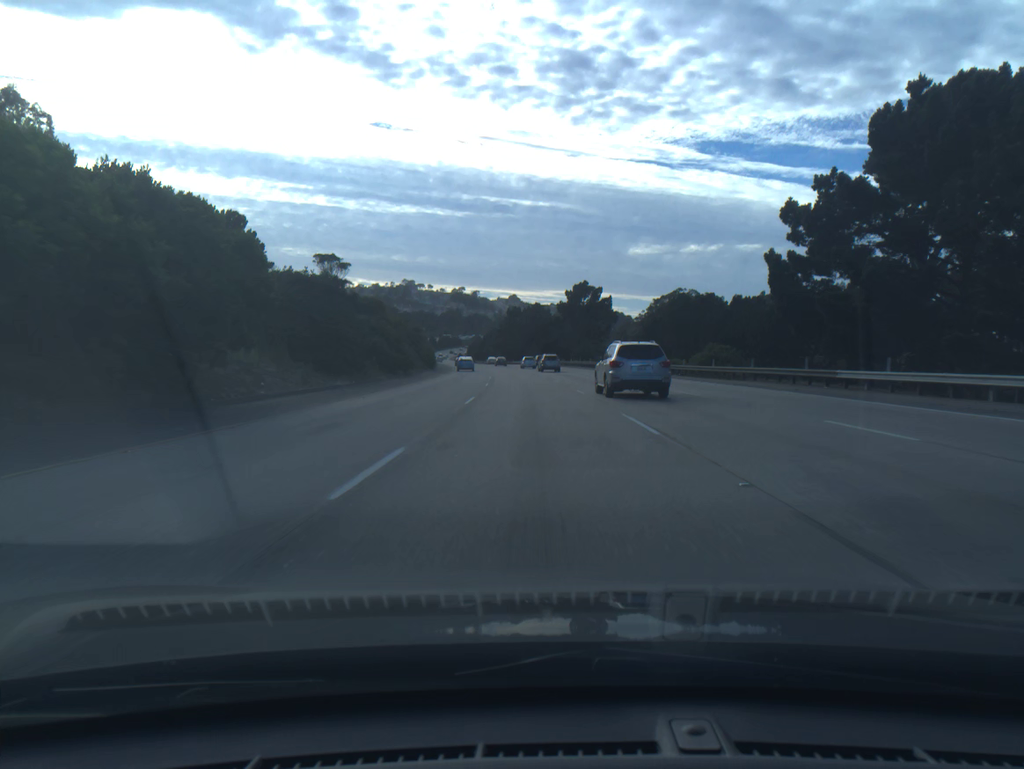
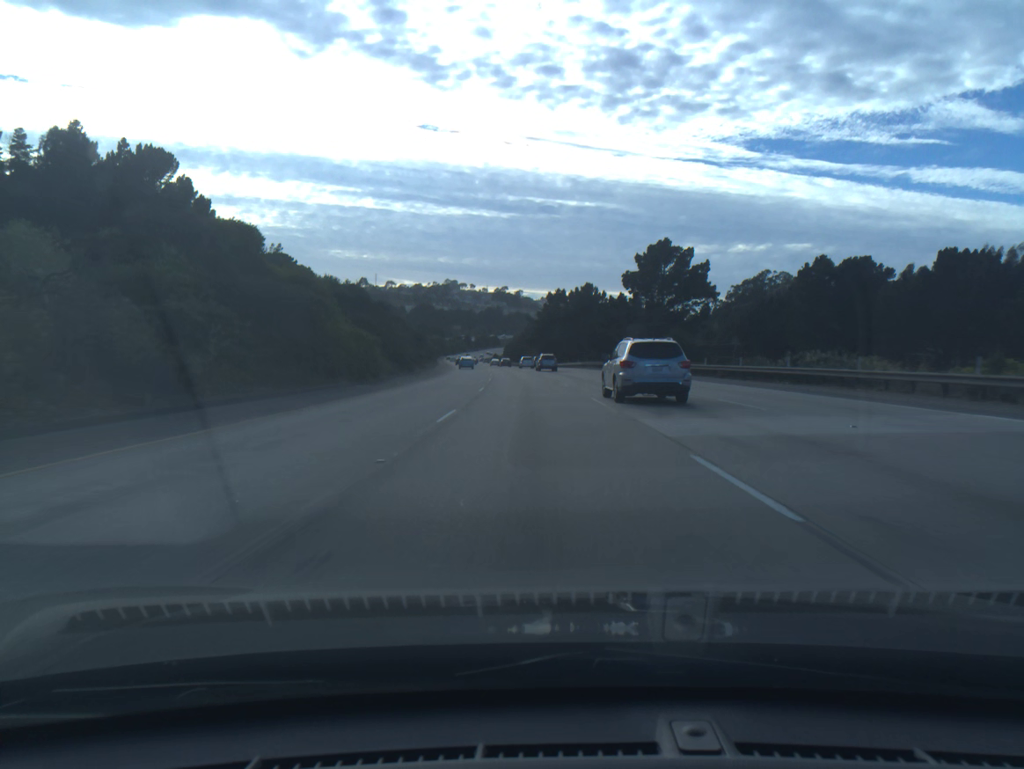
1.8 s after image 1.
(-1.4, +50.5) m; -3°
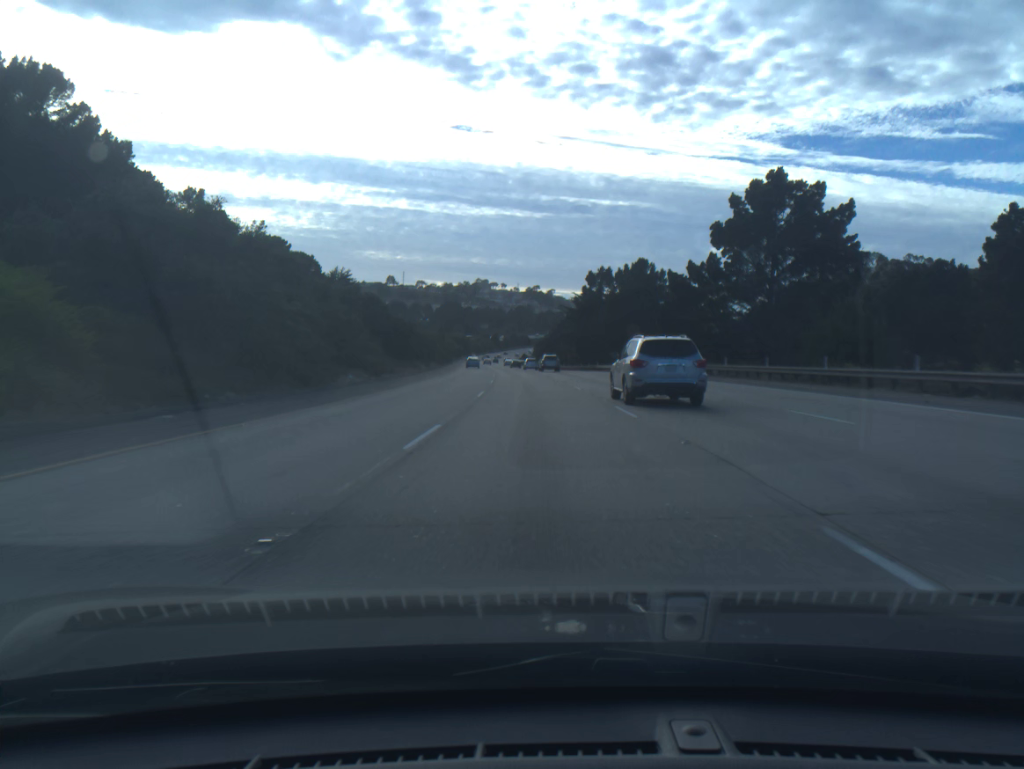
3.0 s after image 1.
(-0.7, +33.8) m; -2°
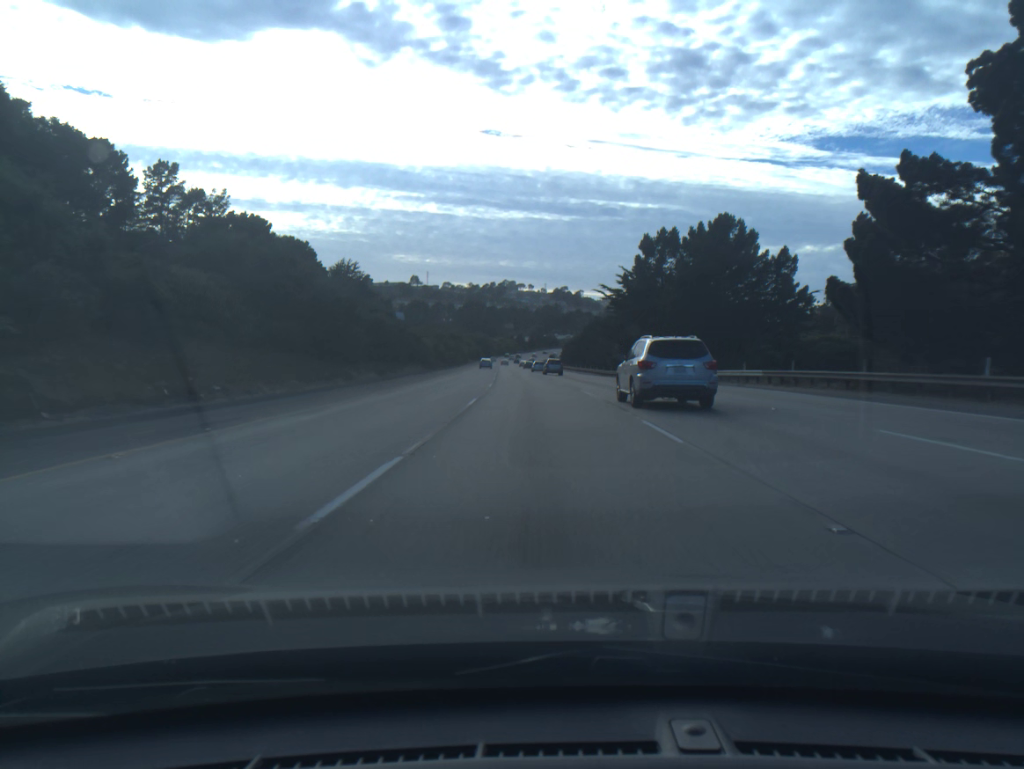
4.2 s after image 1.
(-0.6, +33.8) m; -2°
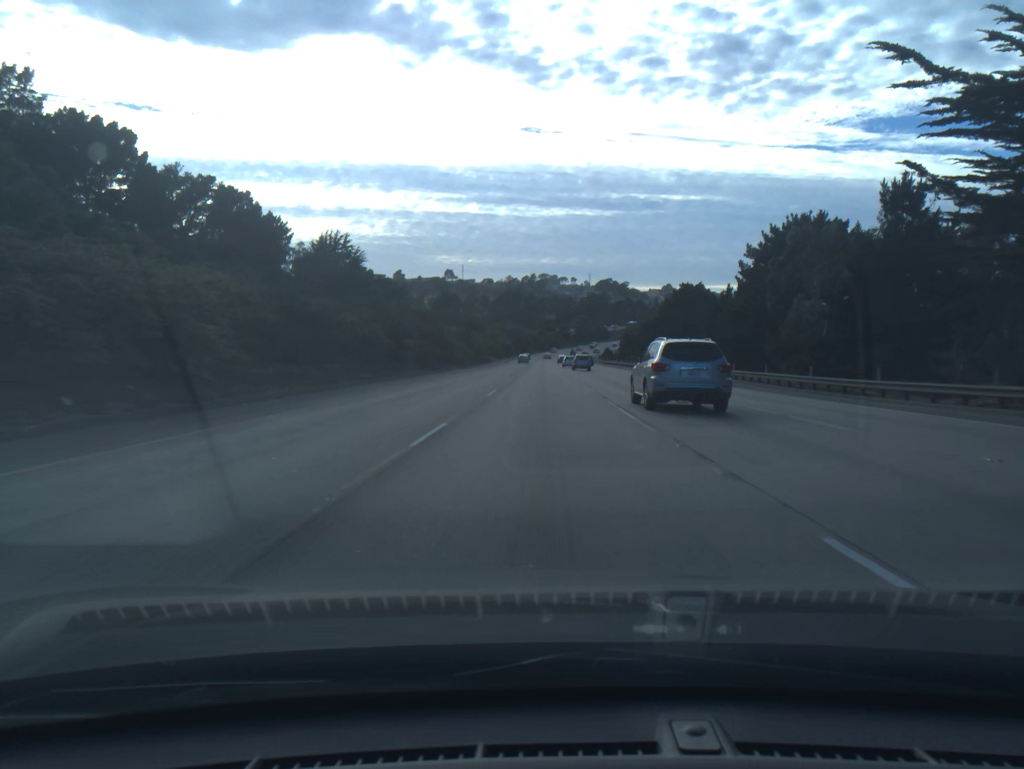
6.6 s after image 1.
(-2.1, +67.9) m; -3°
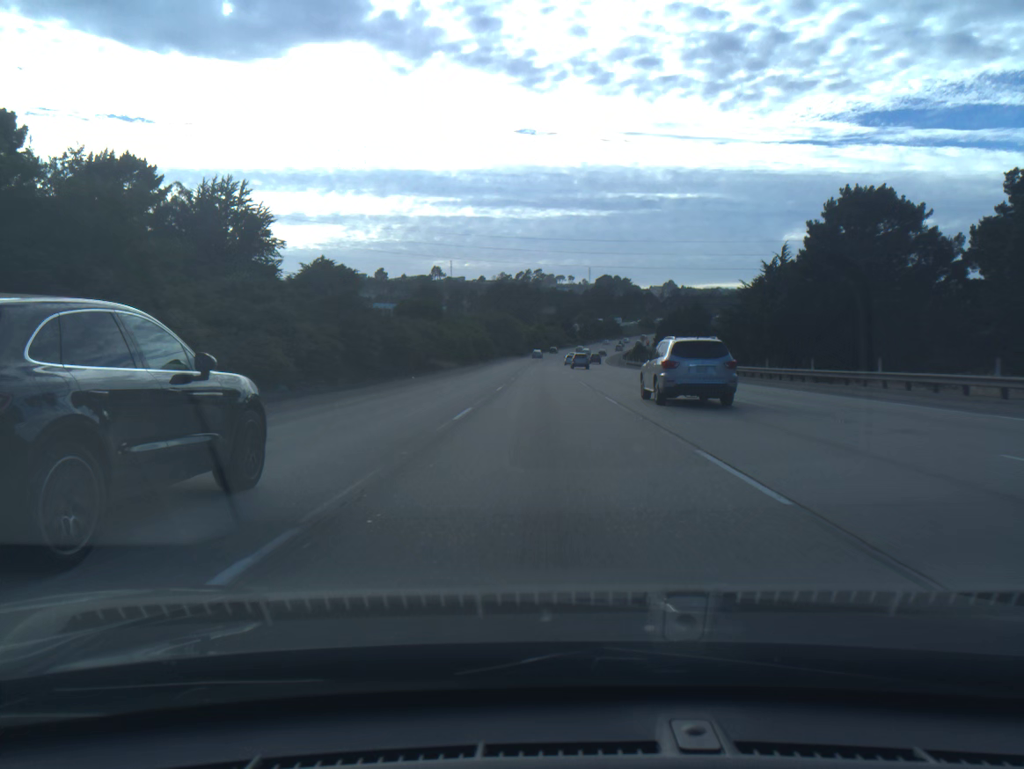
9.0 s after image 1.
(0.0, +68.2) m; 0°
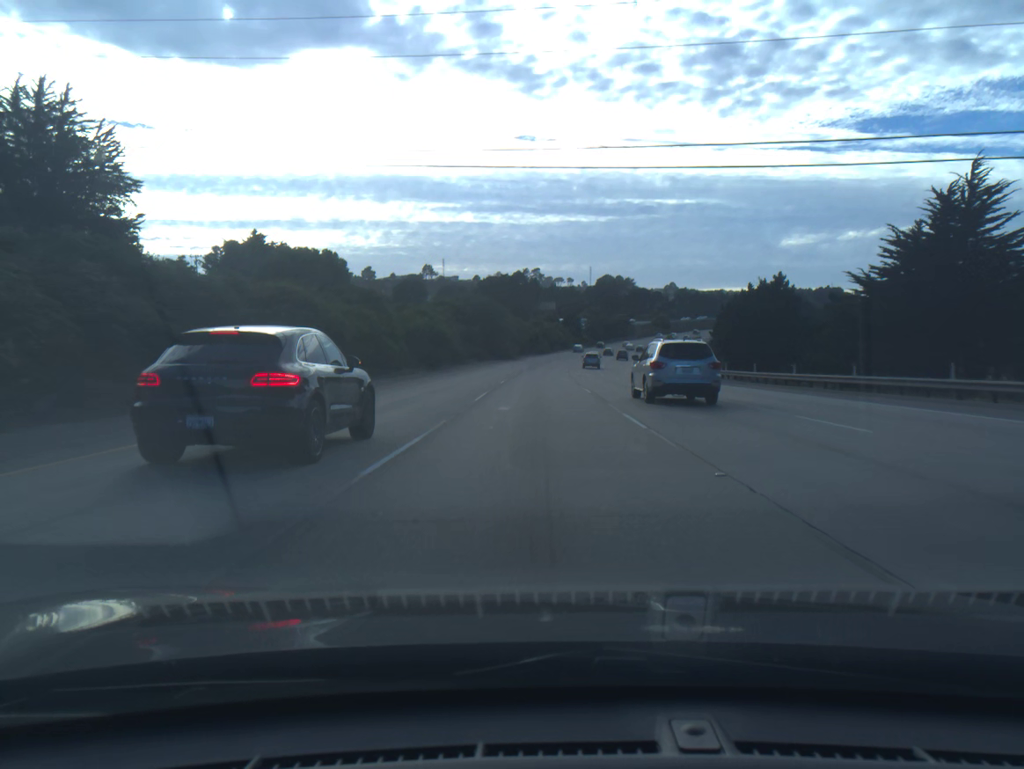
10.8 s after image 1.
(+0.1, +51.2) m; 0°
